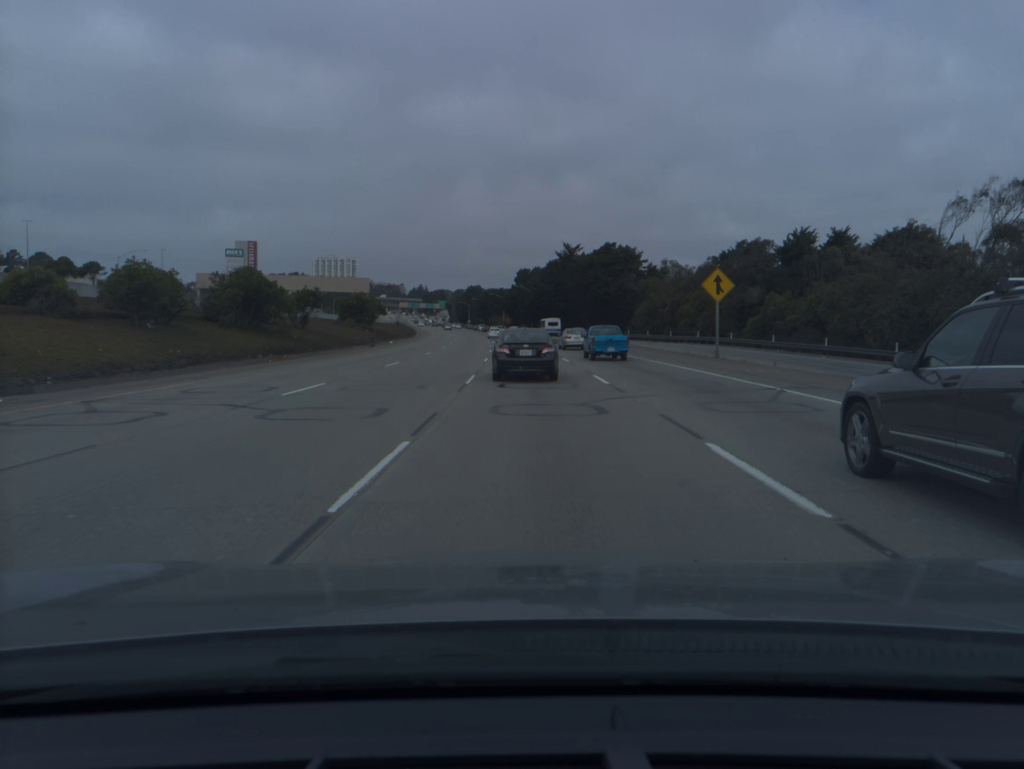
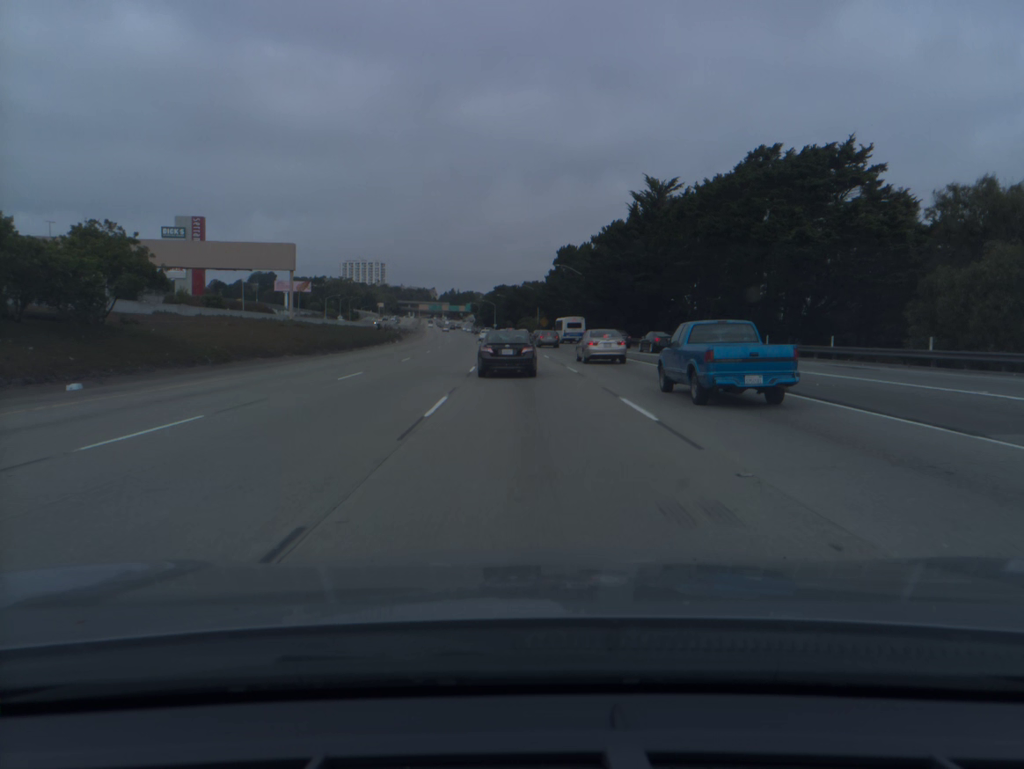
(-1.4, +66.4) m; -3°
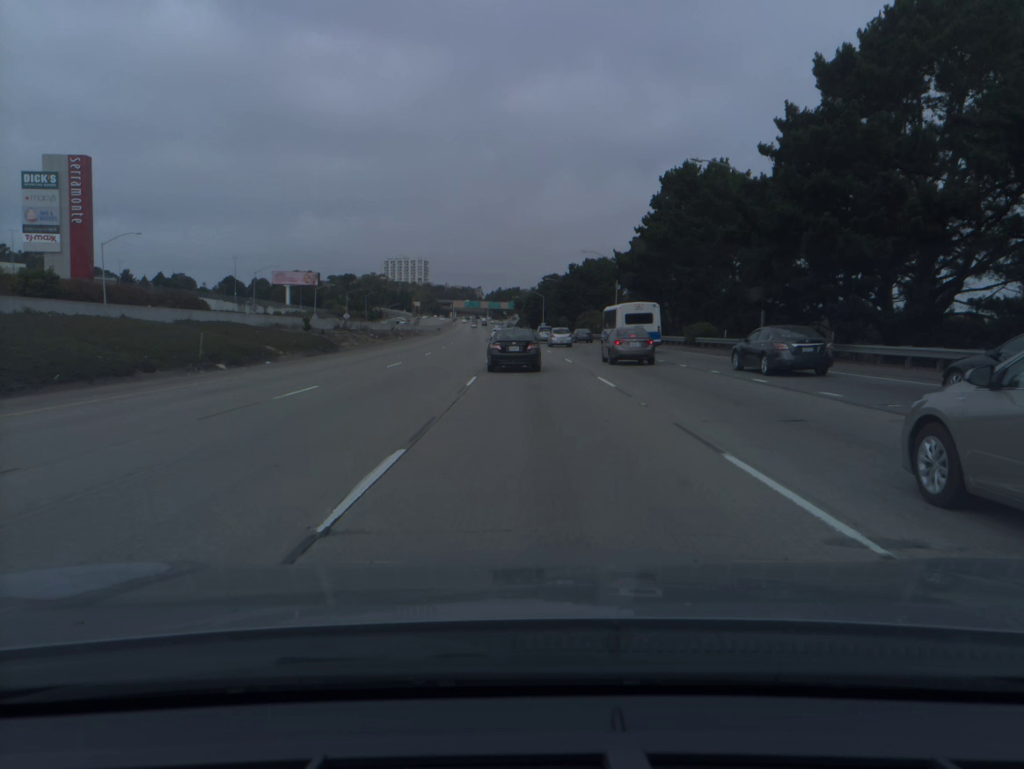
(-2.1, +65.9) m; -4°
